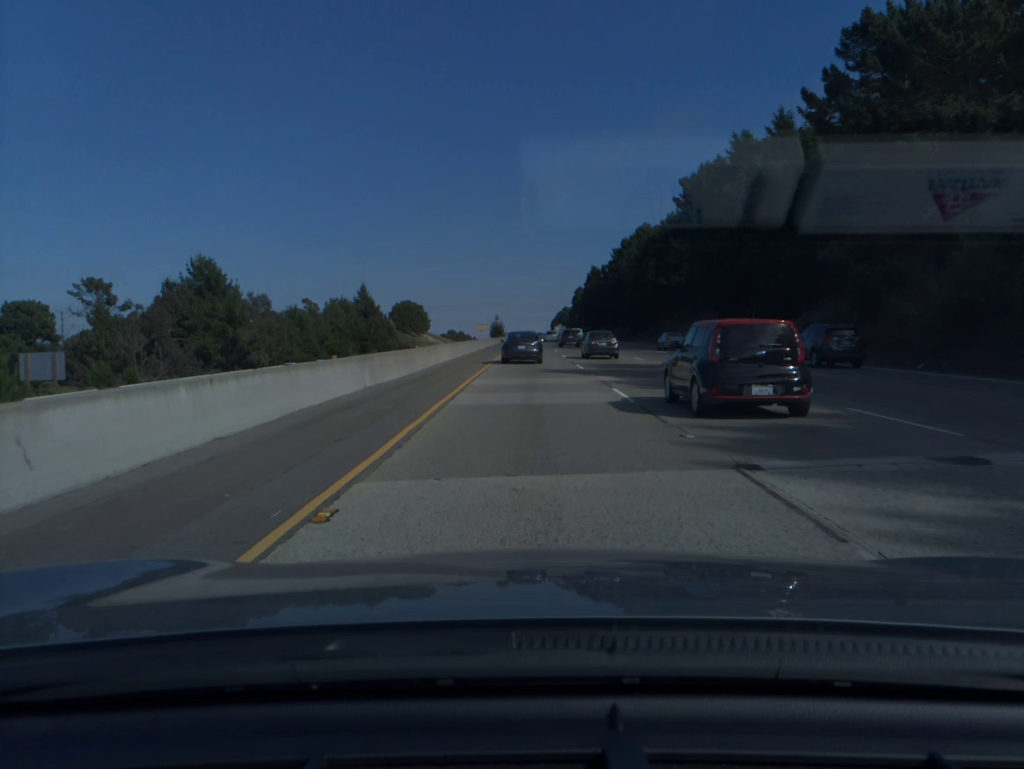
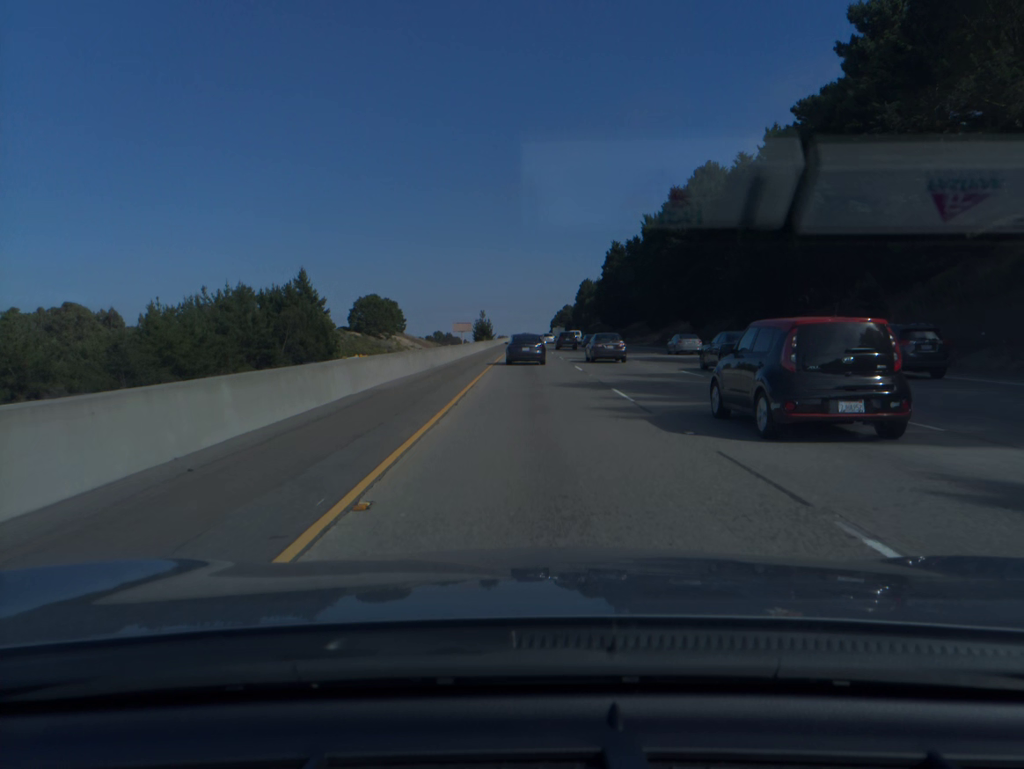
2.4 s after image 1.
(+0.1, +72.5) m; 0°
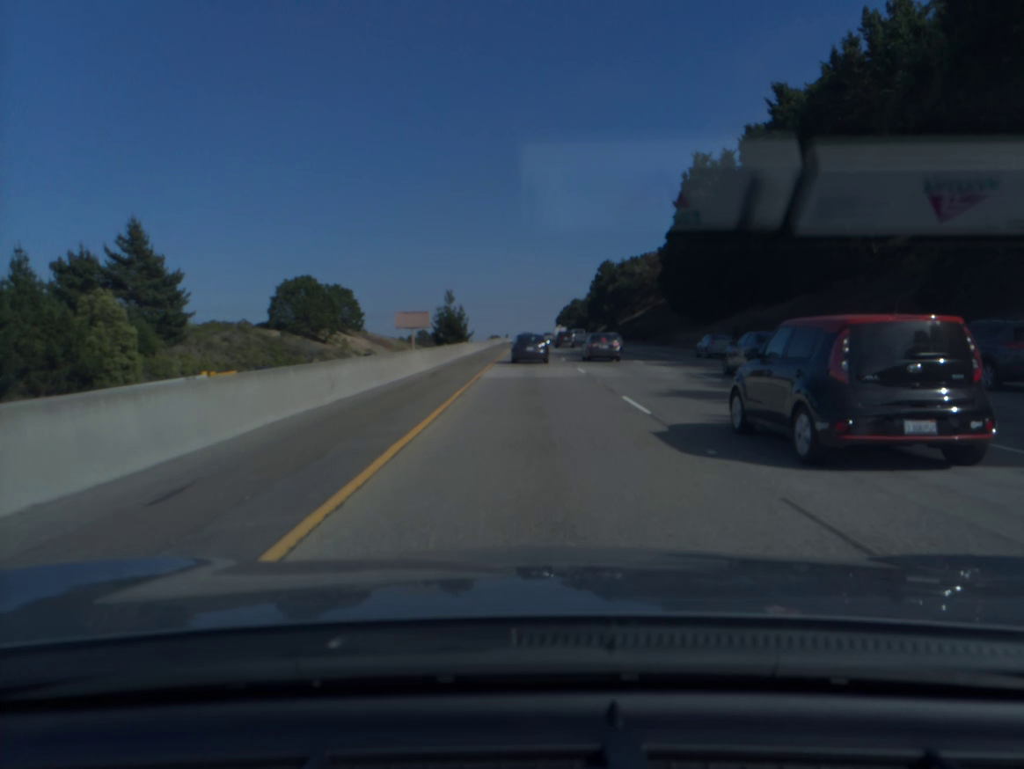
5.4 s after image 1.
(-0.1, +90.4) m; 0°
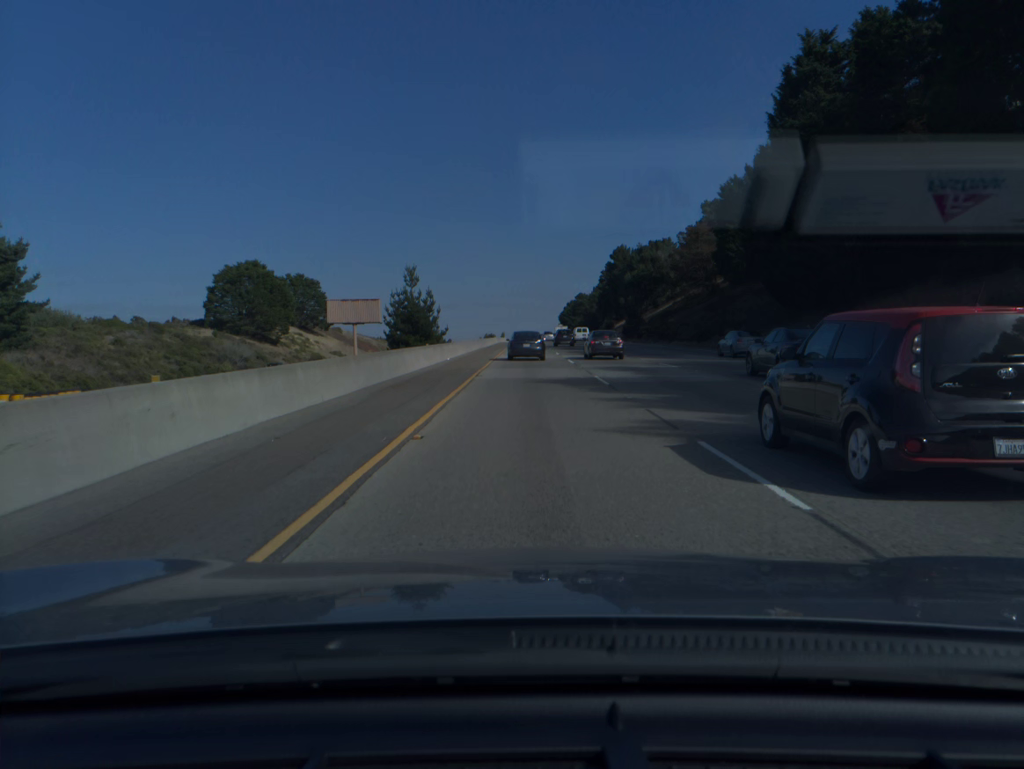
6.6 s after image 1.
(0.0, +36.9) m; 0°
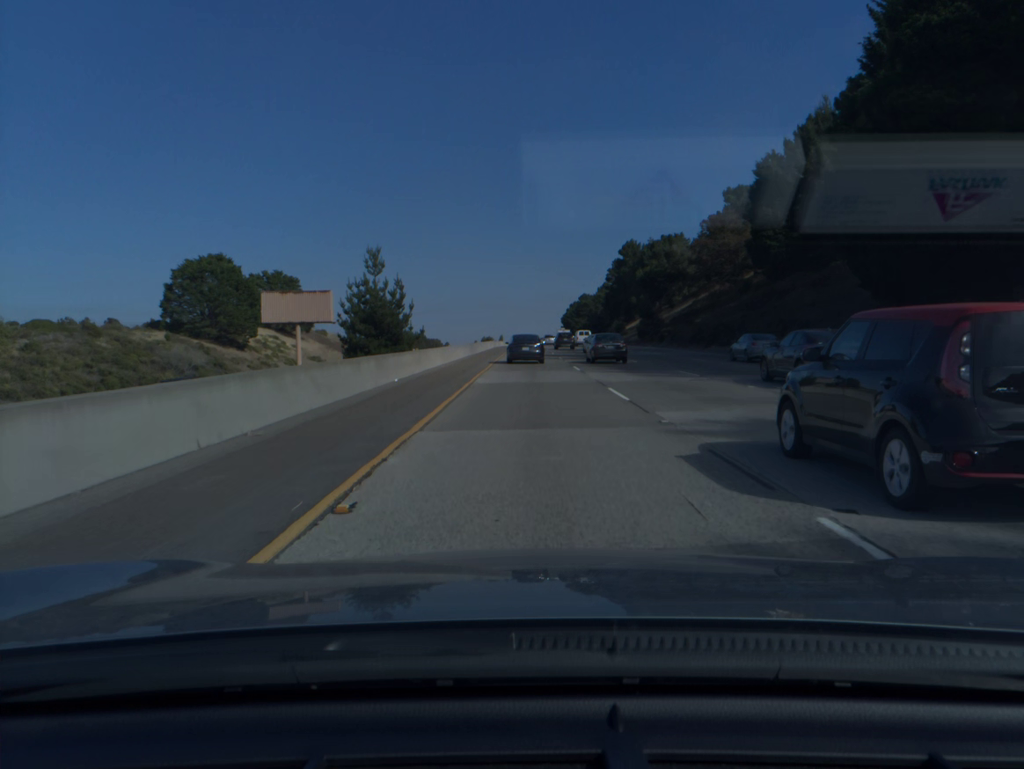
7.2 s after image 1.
(0.0, +18.5) m; 0°
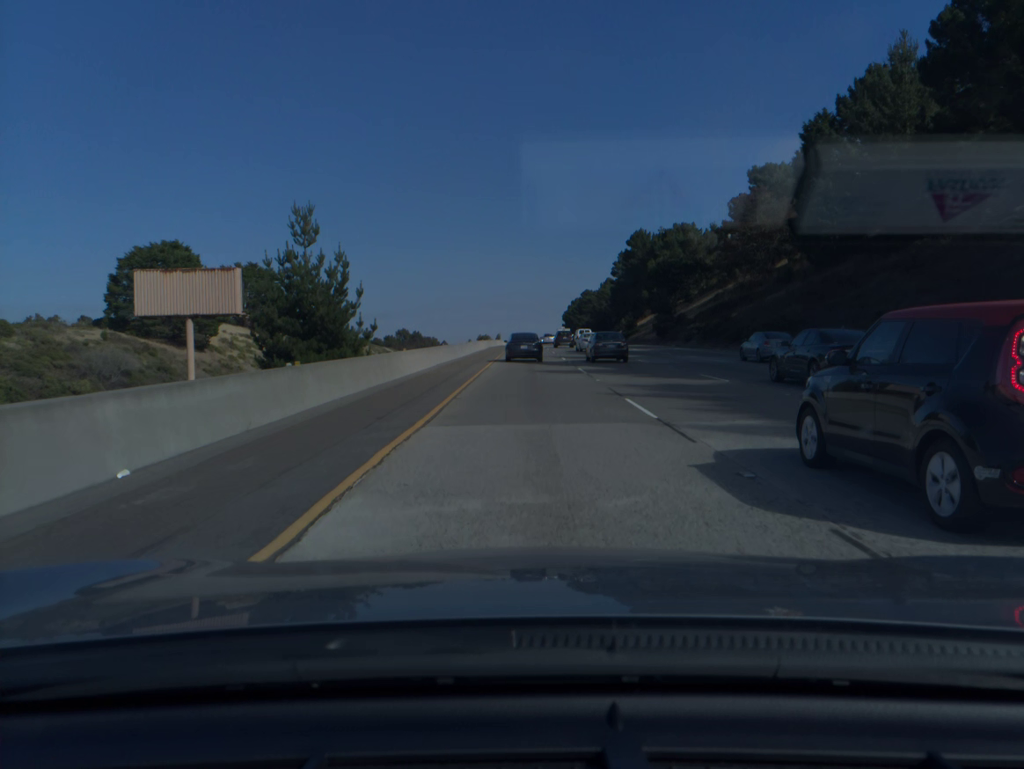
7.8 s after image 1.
(0.0, +18.6) m; 0°
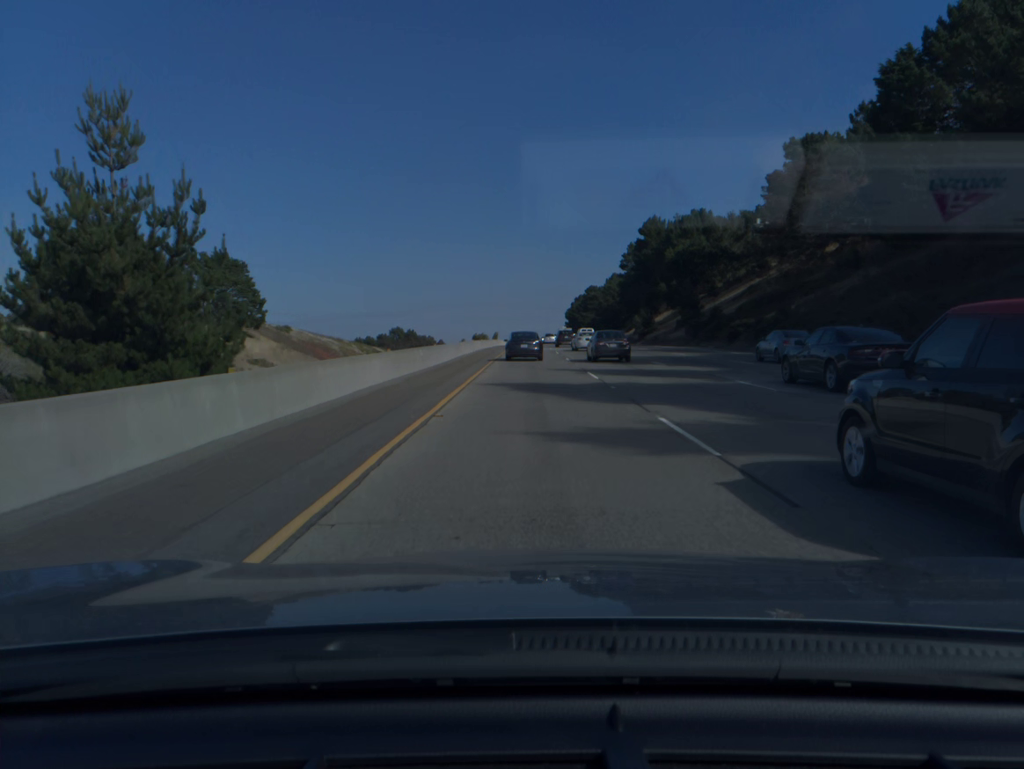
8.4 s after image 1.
(0.0, +18.6) m; 0°
